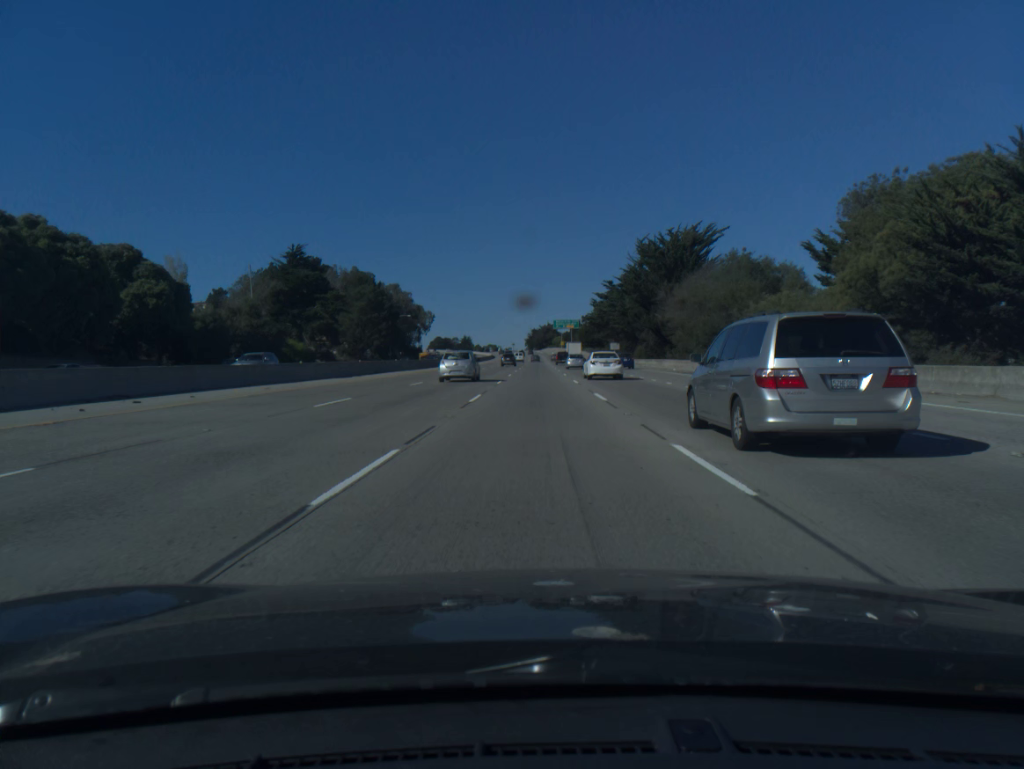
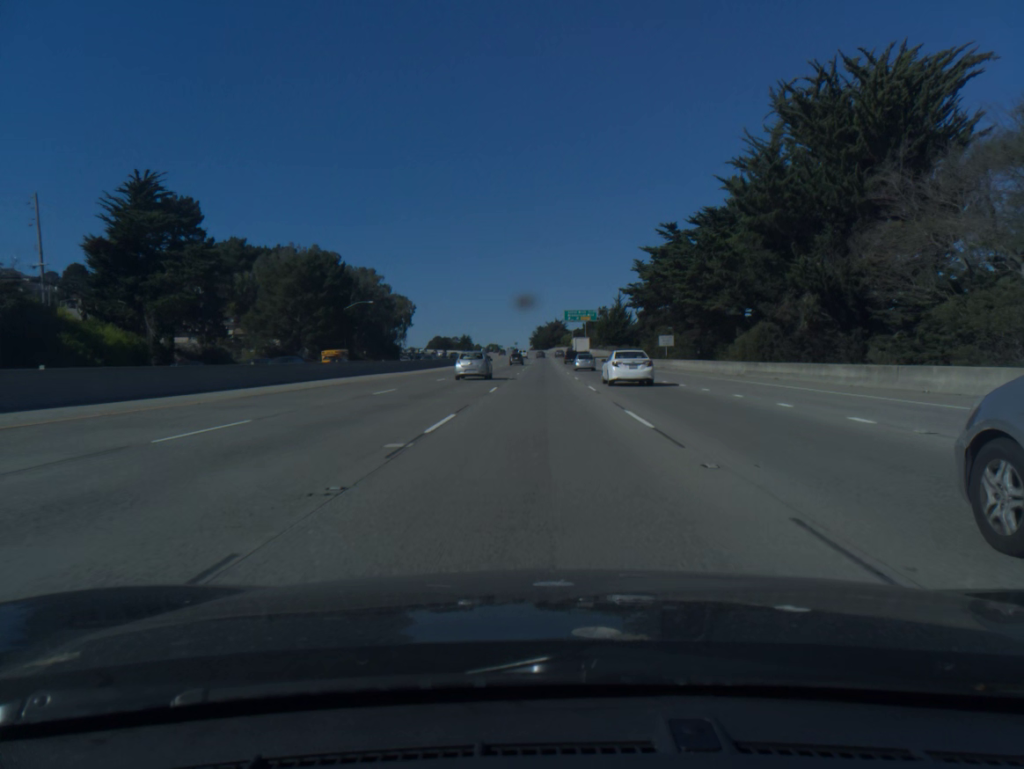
(-0.3, +52.1) m; 0°
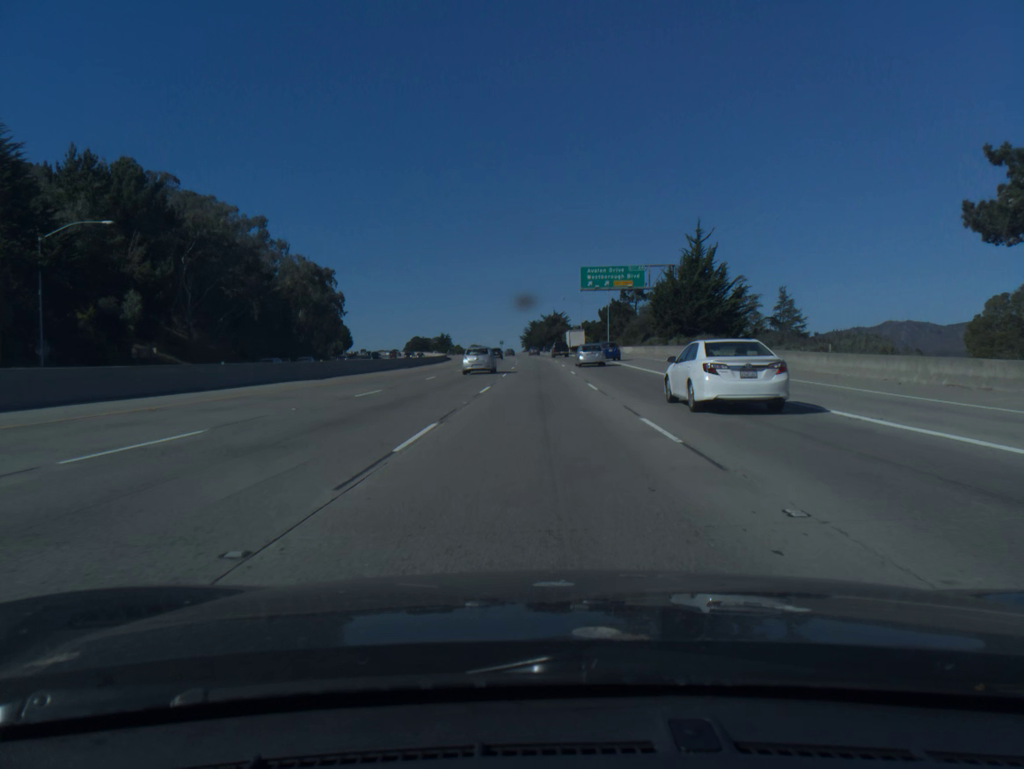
(+0.1, +89.8) m; 0°
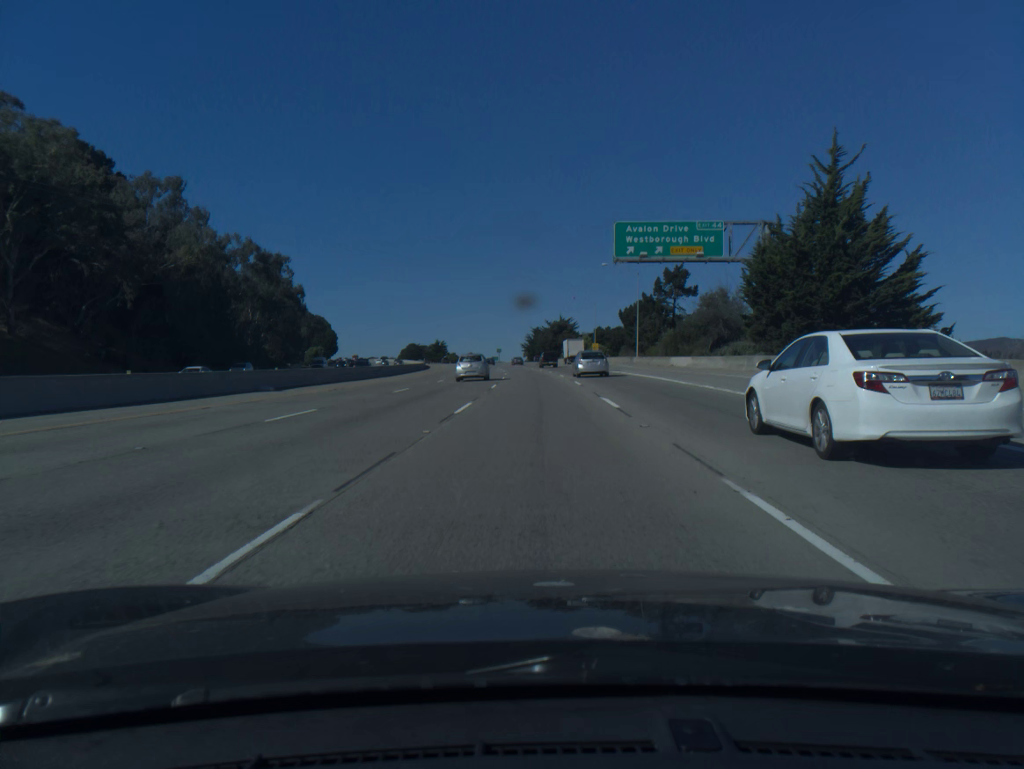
(-0.1, +36.8) m; 0°
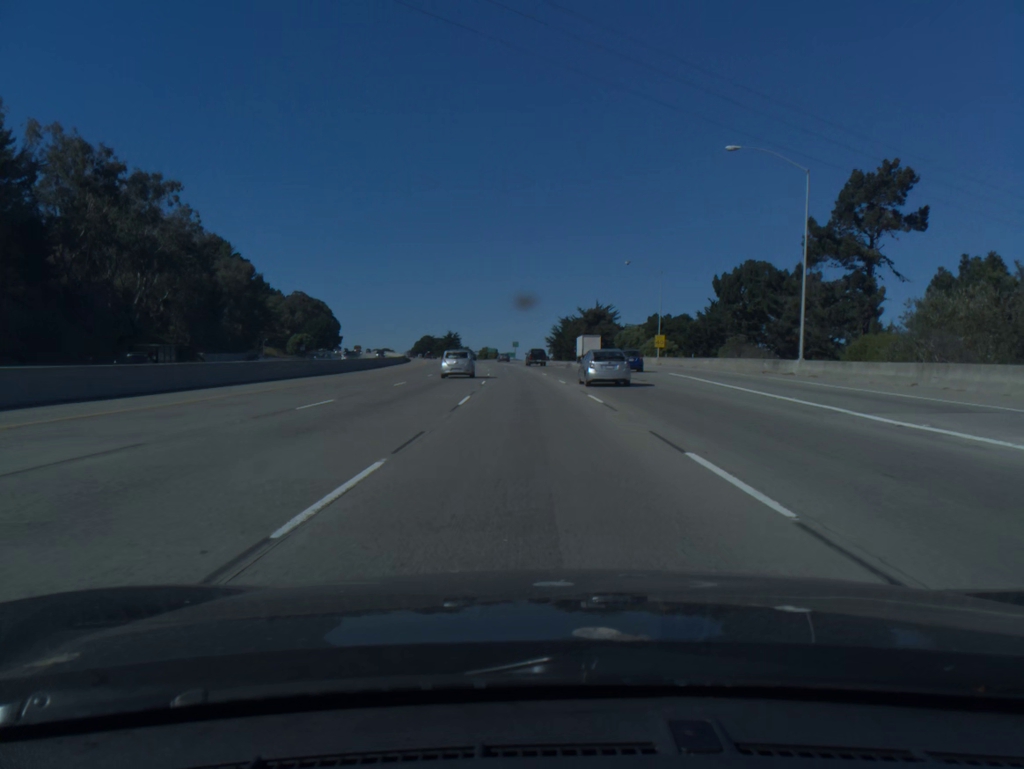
(-0.7, +55.8) m; -2°
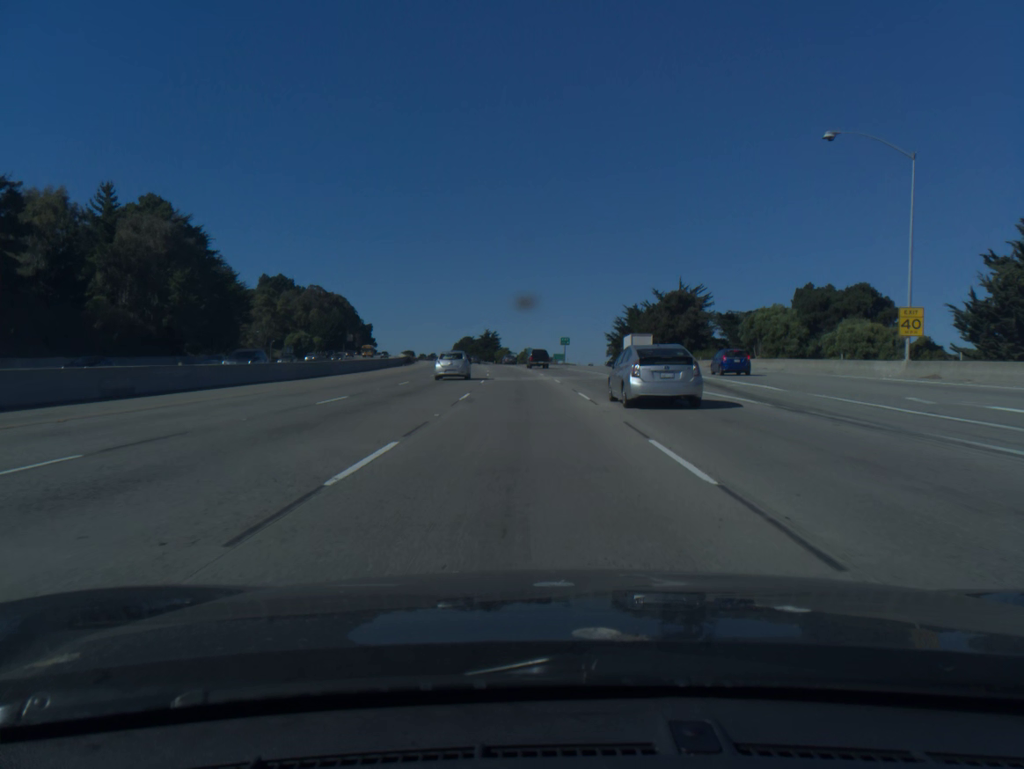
(-1.7, +56.5) m; -4°
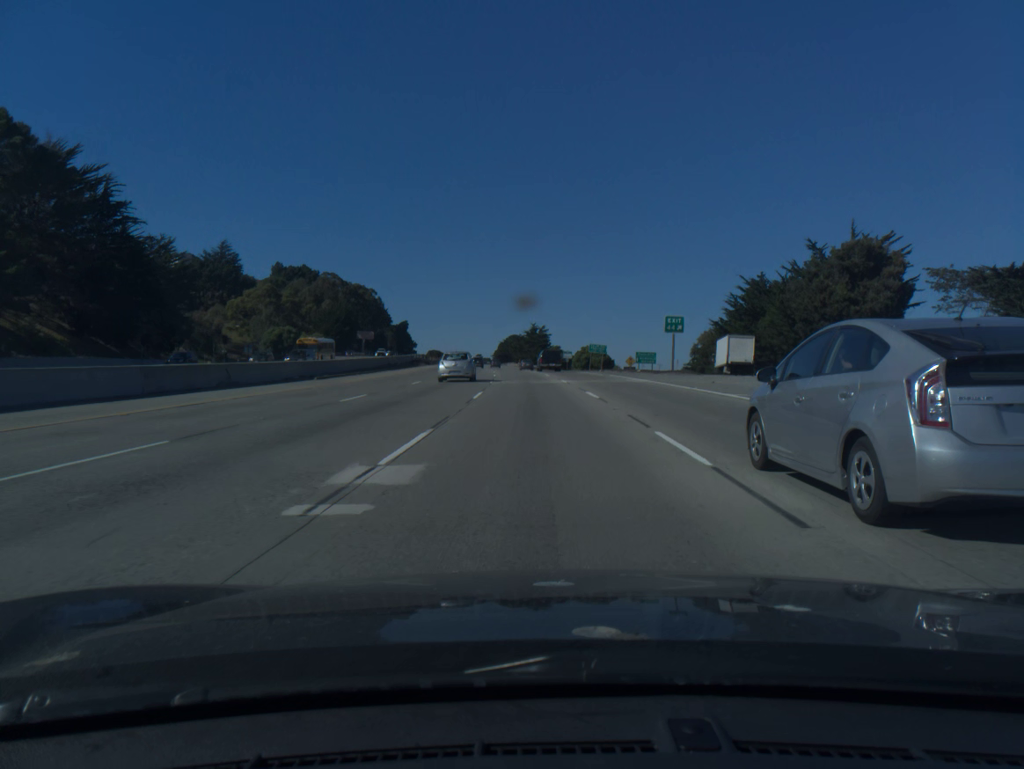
(-2.0, +56.9) m; -4°
